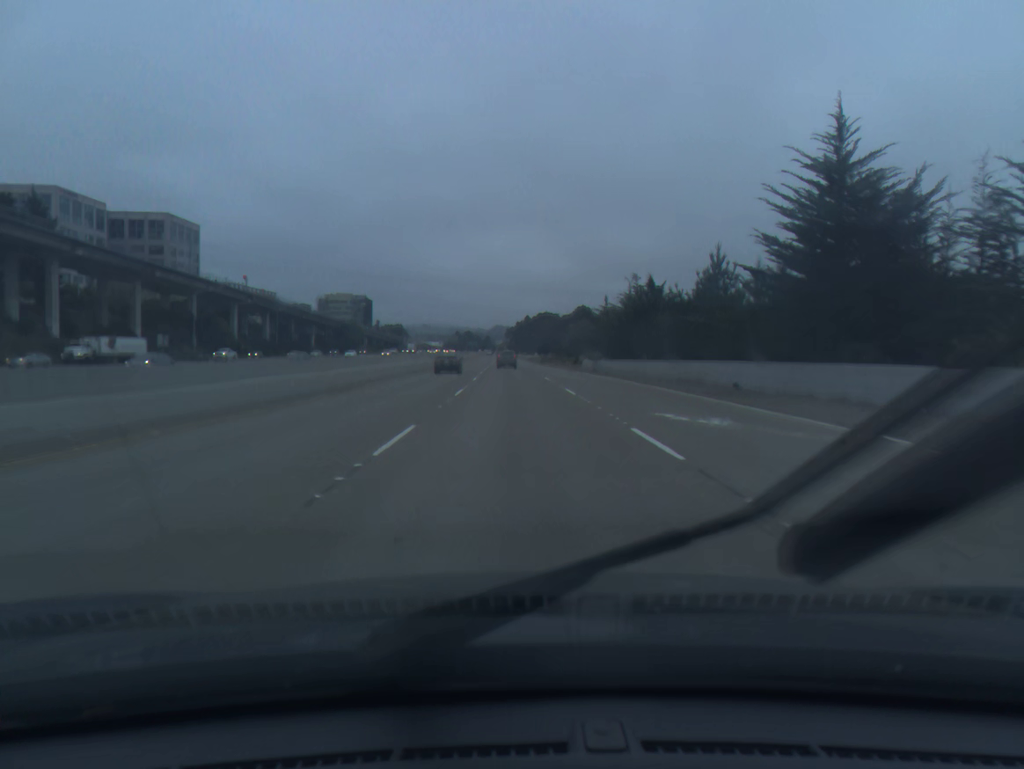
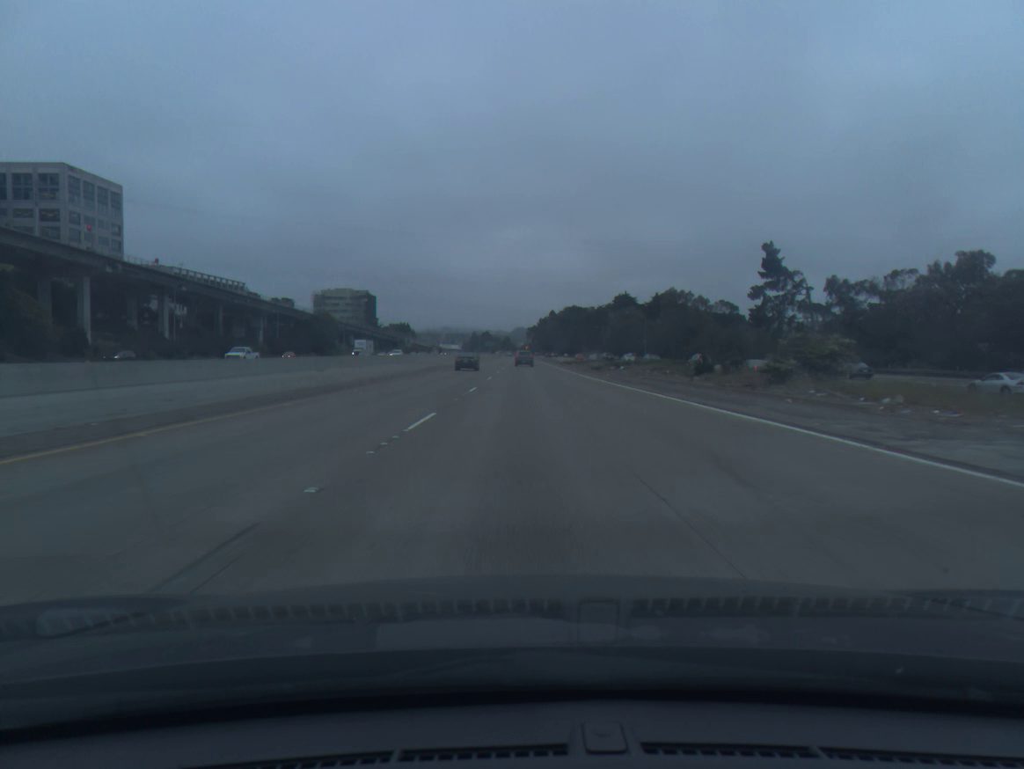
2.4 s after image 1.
(-1.2, +68.8) m; -2°
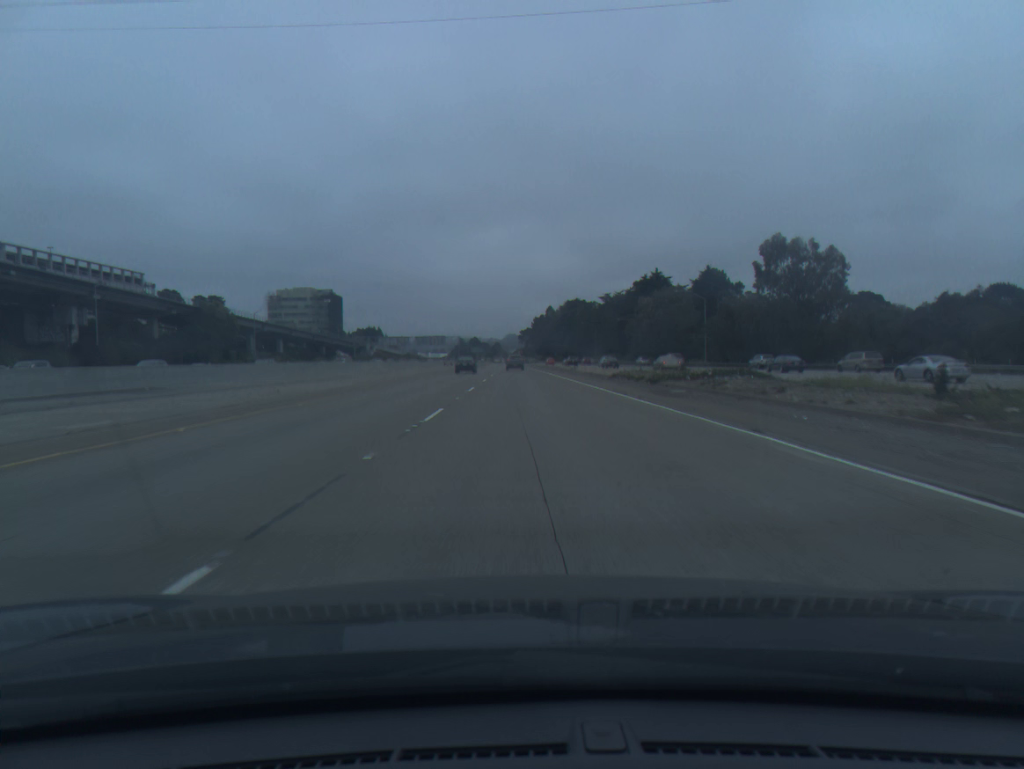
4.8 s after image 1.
(+0.1, +71.1) m; +1°
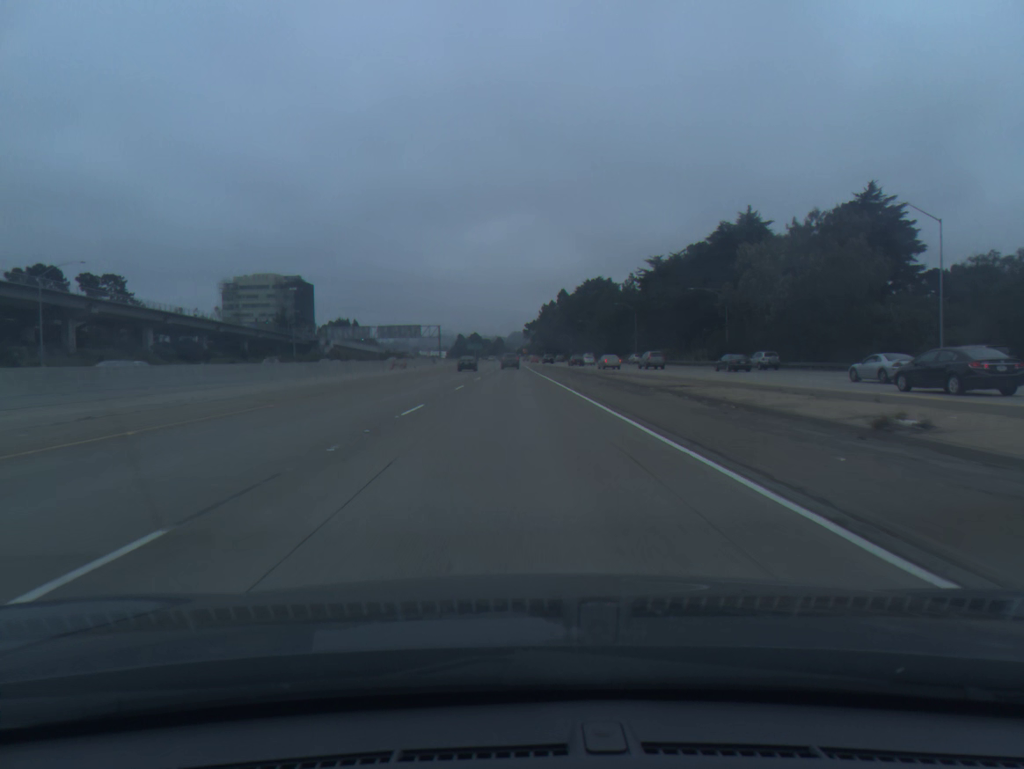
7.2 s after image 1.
(+0.2, +72.7) m; 0°
